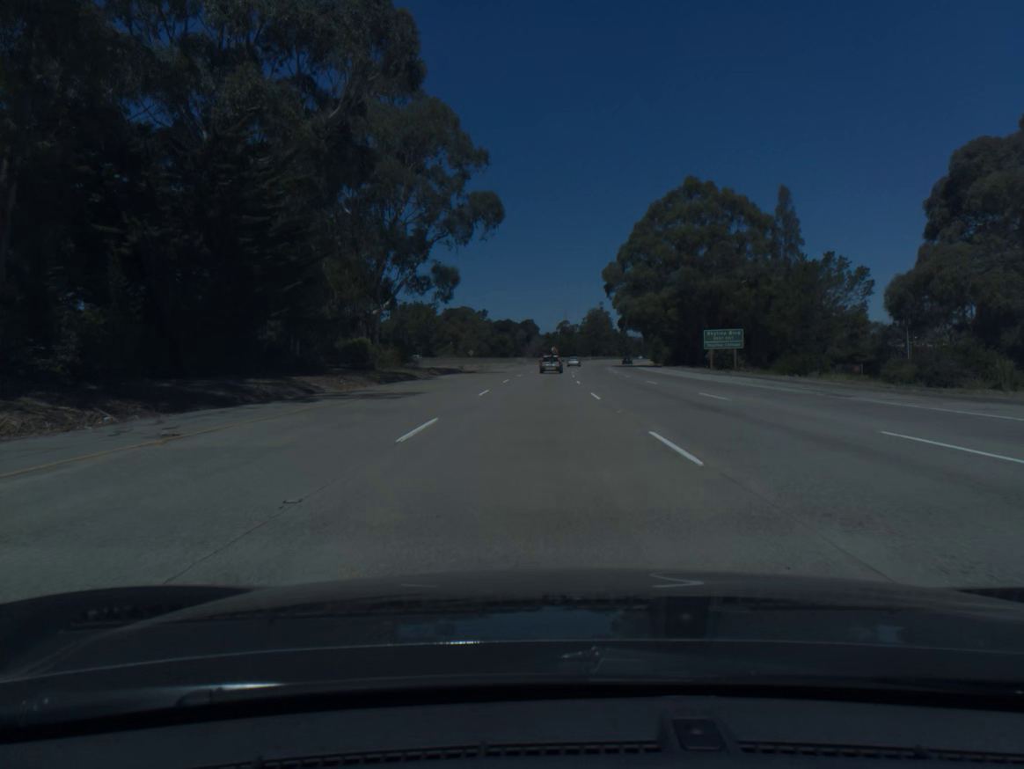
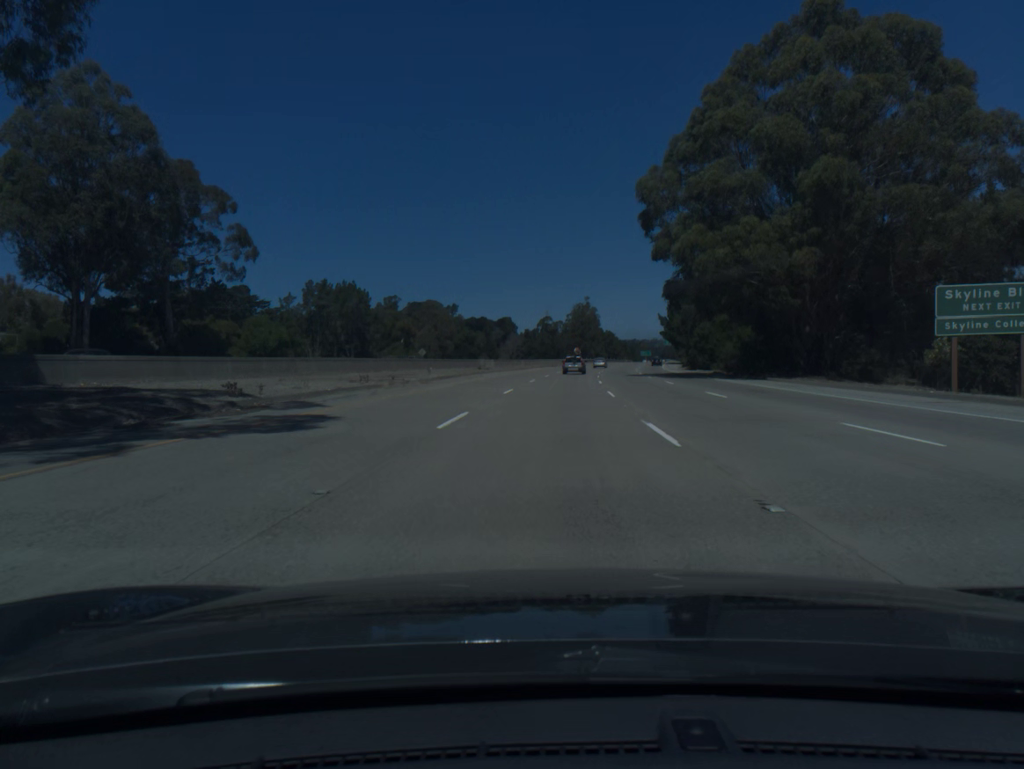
(+0.3, +56.2) m; +1°
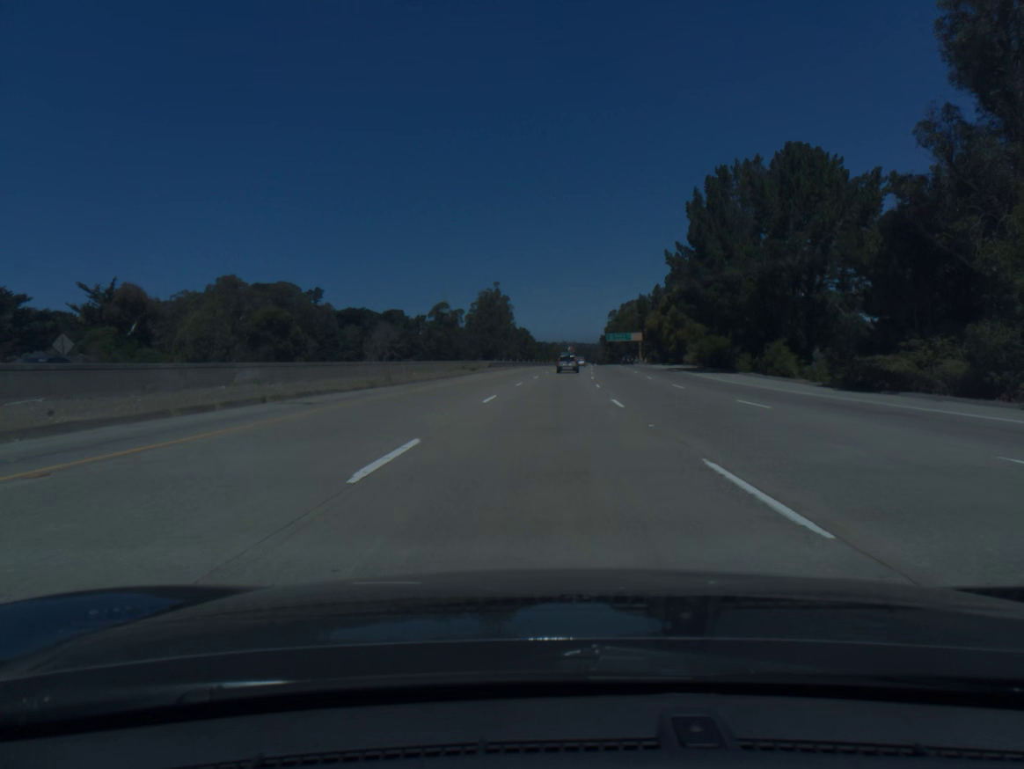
(+5.4, +93.5) m; +6°
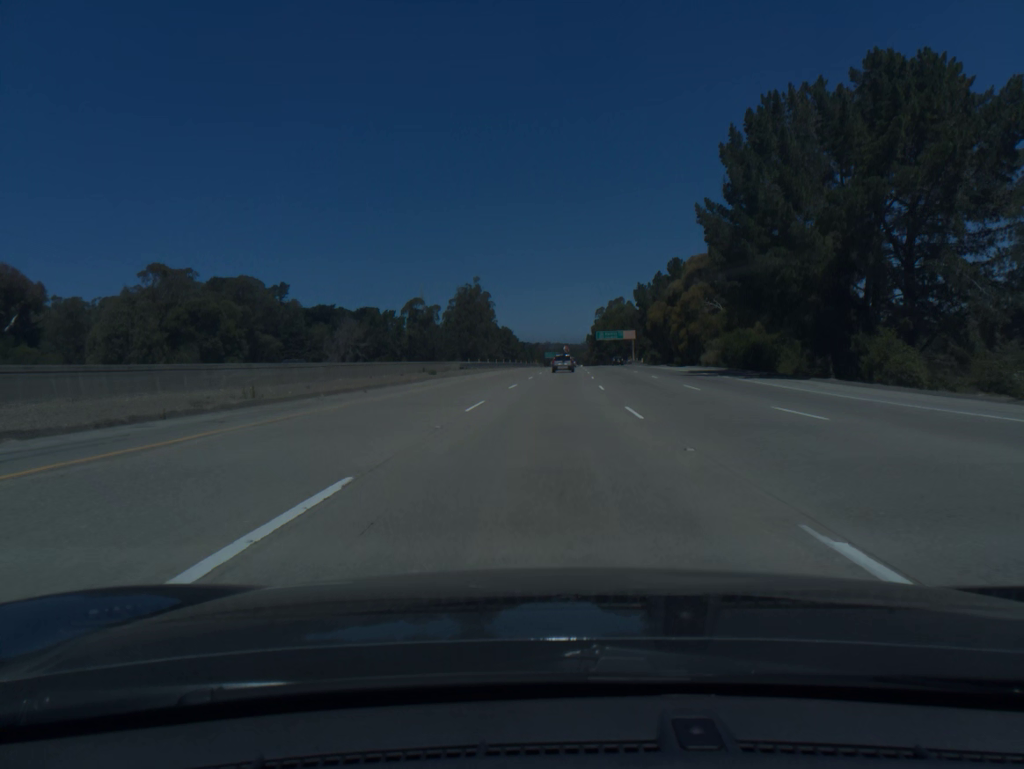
(+0.2, +18.8) m; +1°
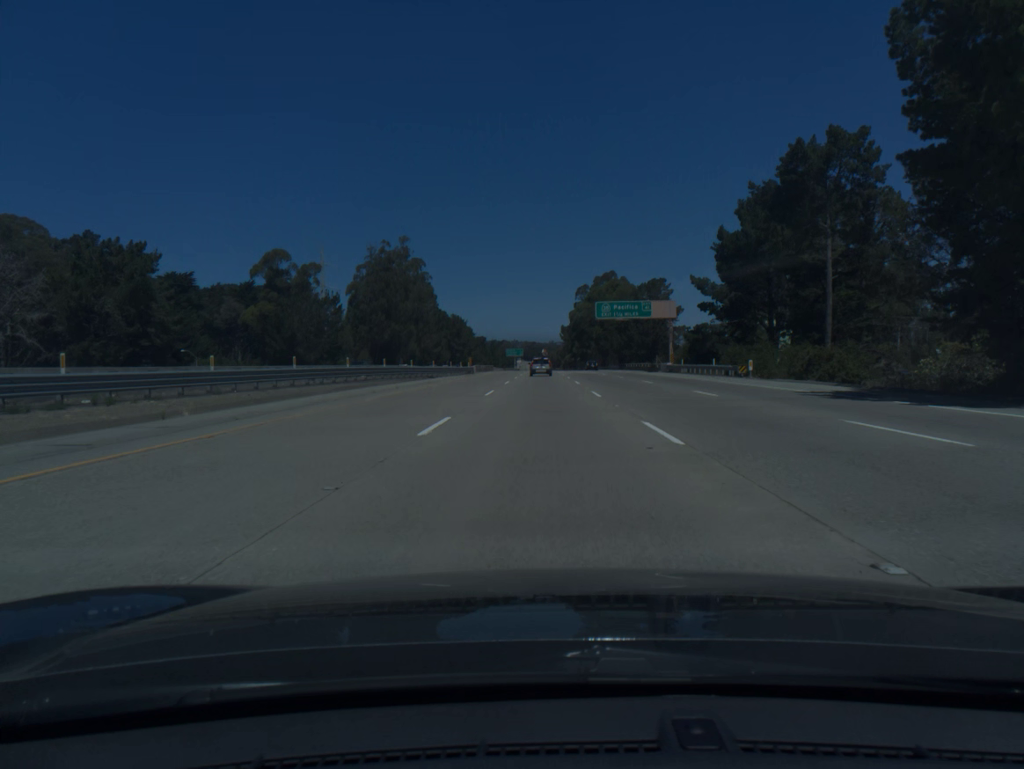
(+3.3, +93.5) m; +3°
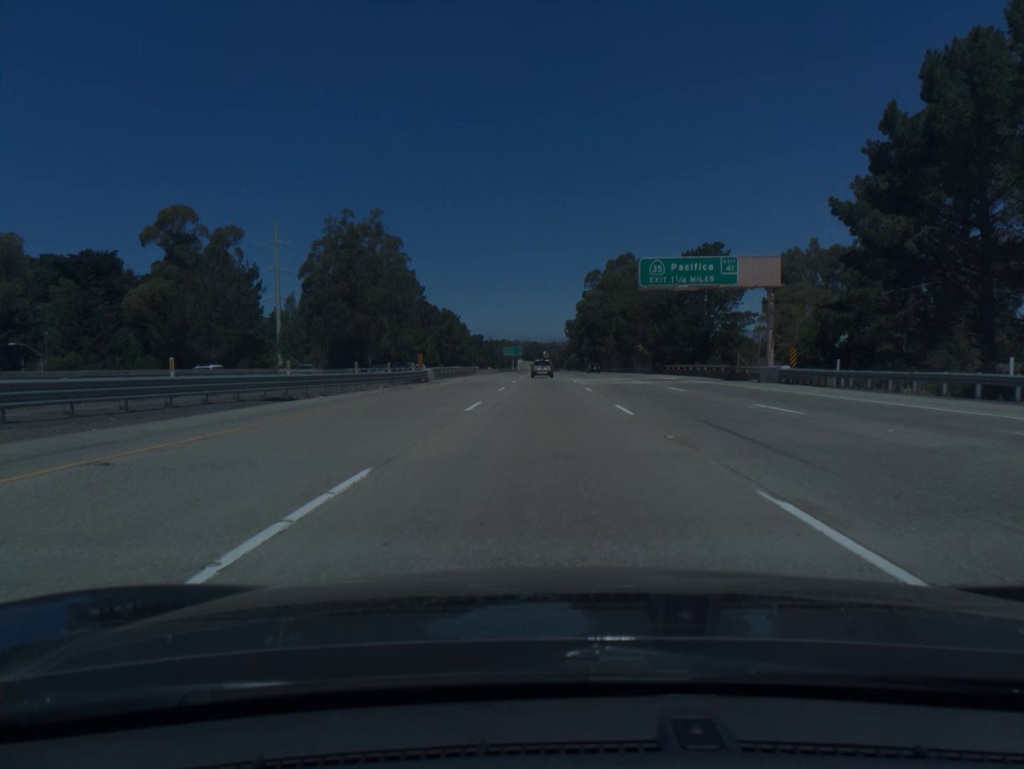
(-0.1, +37.2) m; 0°
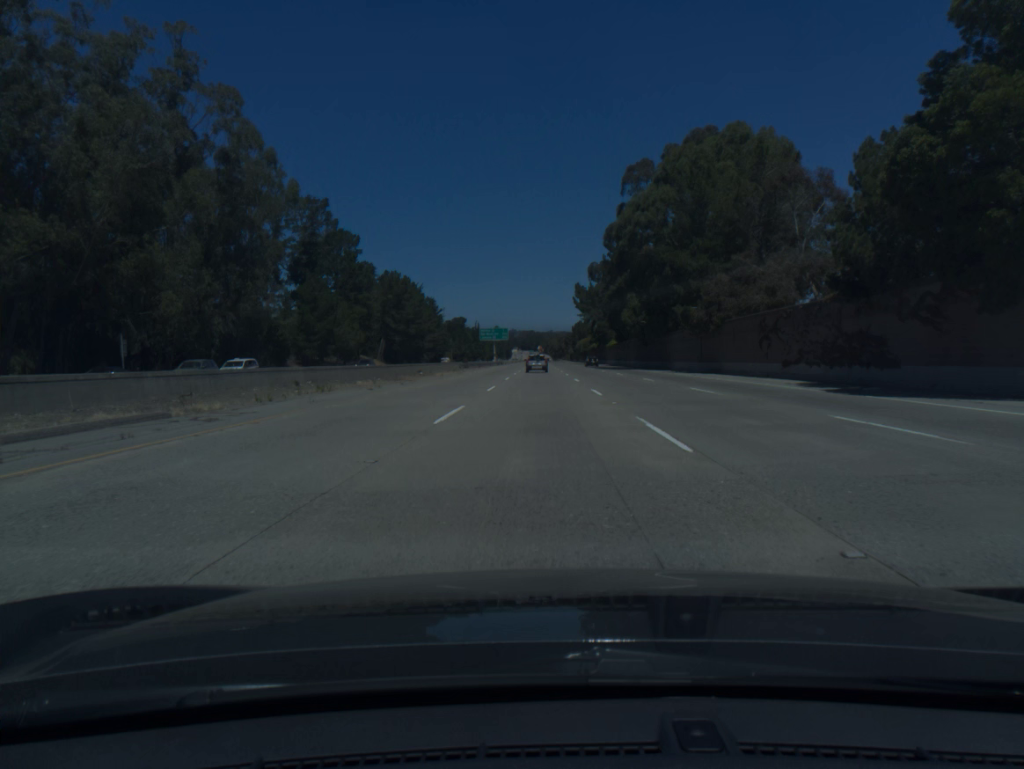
(+0.3, +92.9) m; 0°
